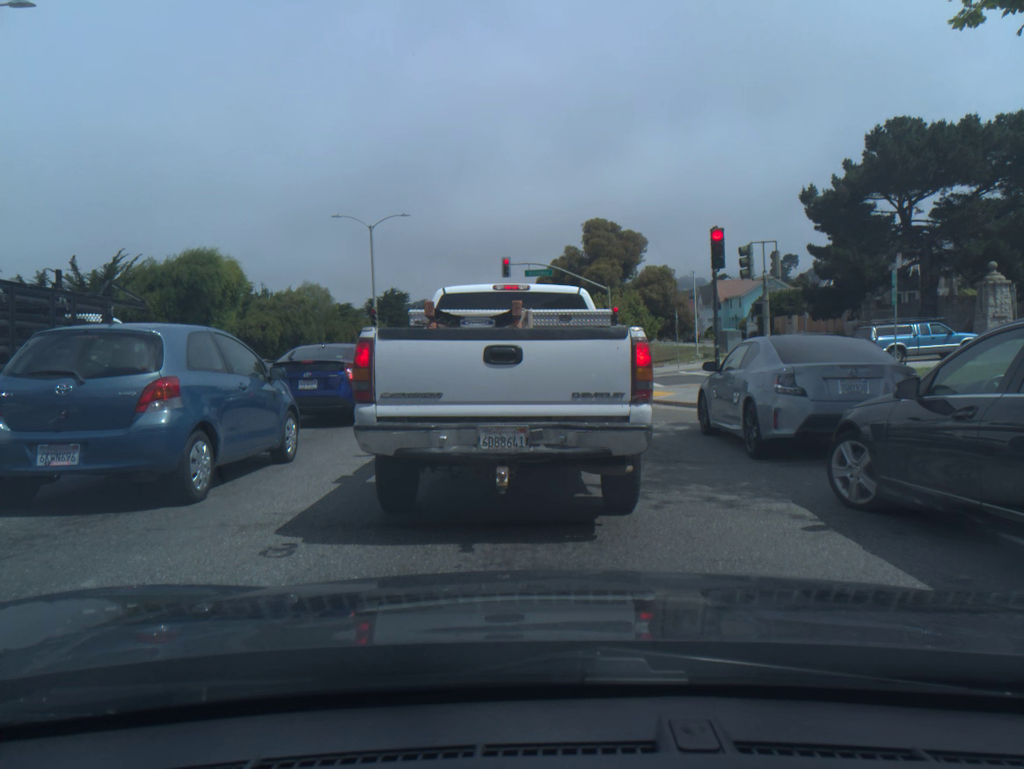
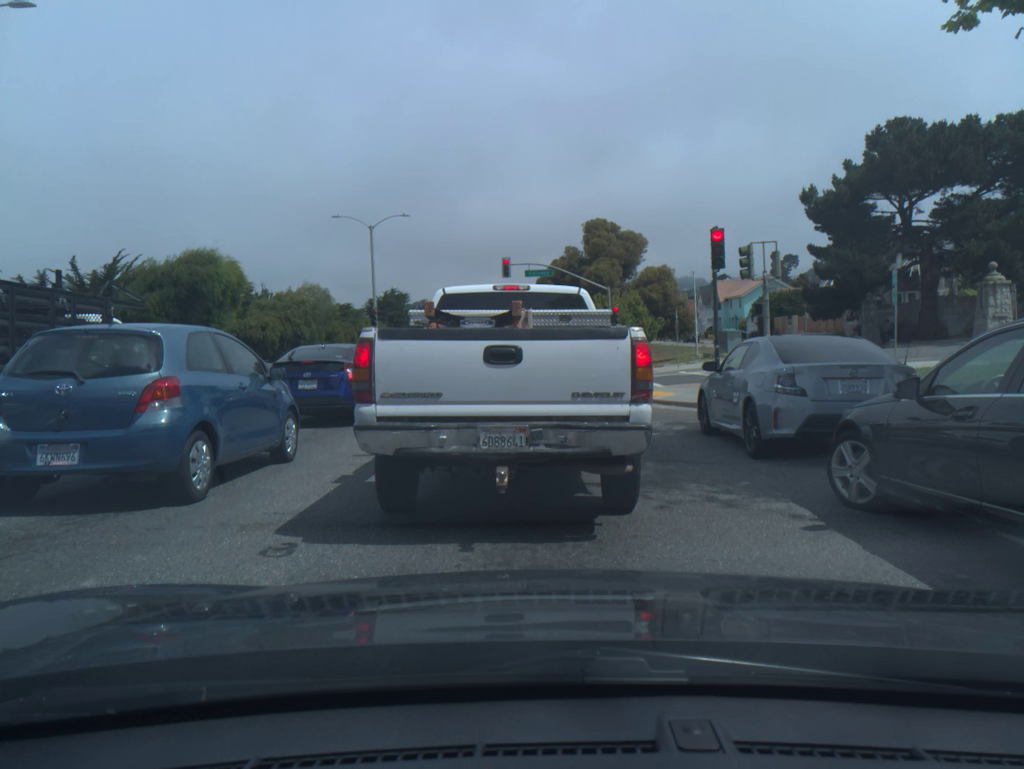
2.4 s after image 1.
(0.0, 0.0) m; 0°
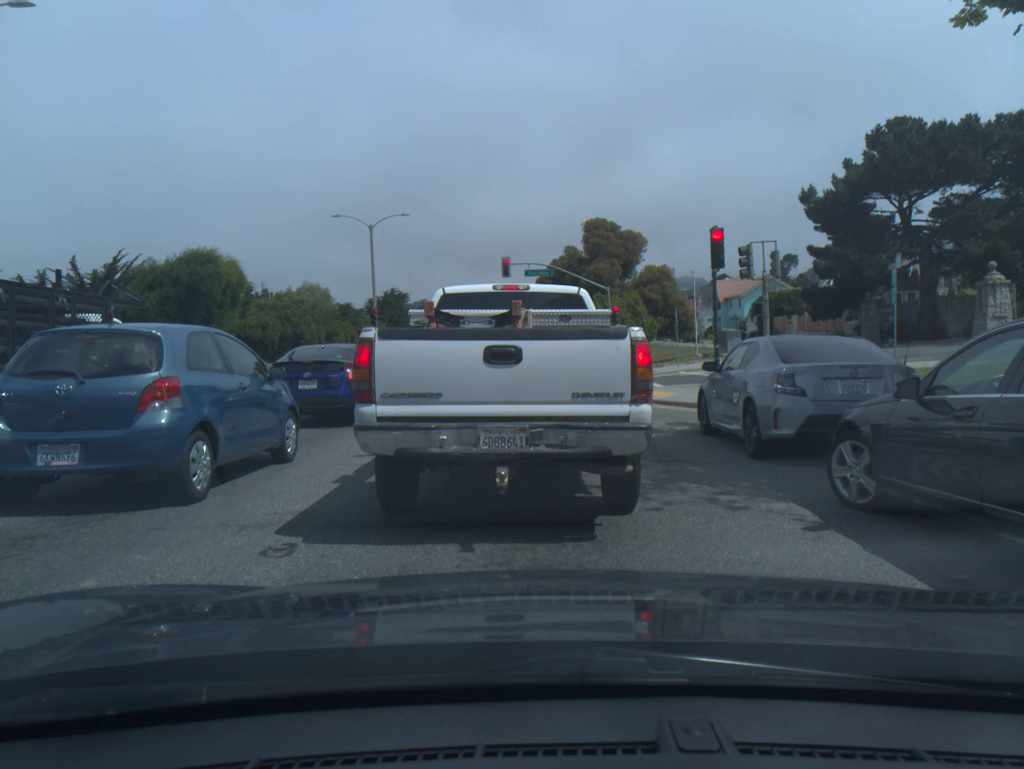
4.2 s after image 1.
(0.0, 0.0) m; 0°
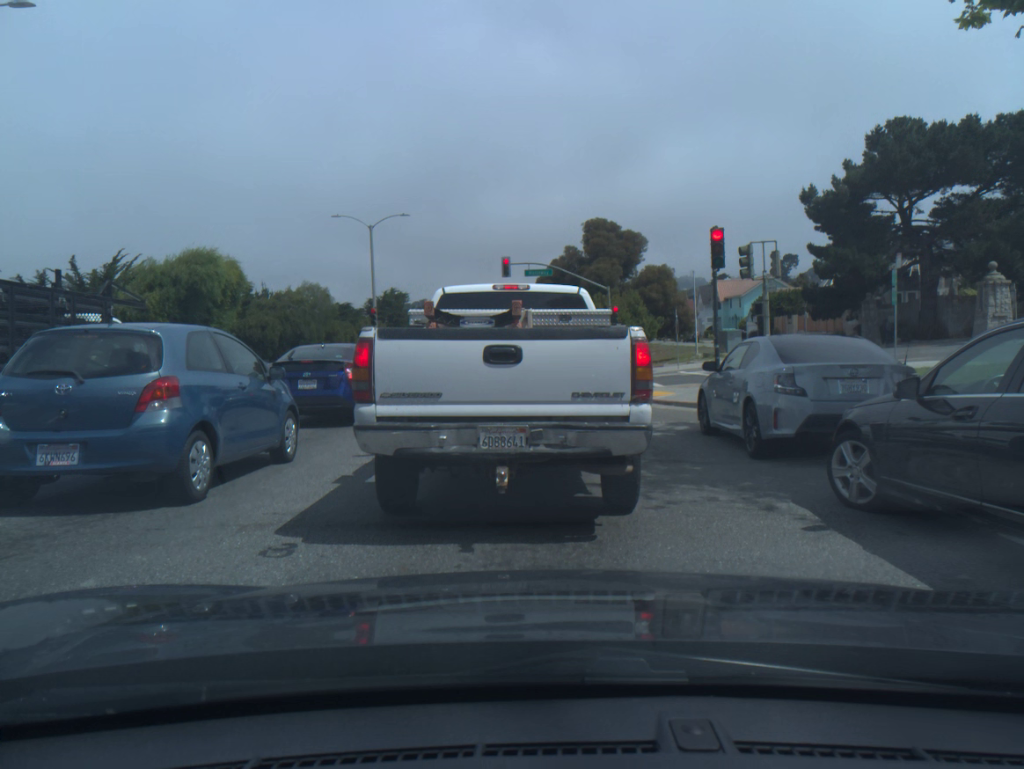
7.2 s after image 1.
(-0.1, -0.1) m; 0°
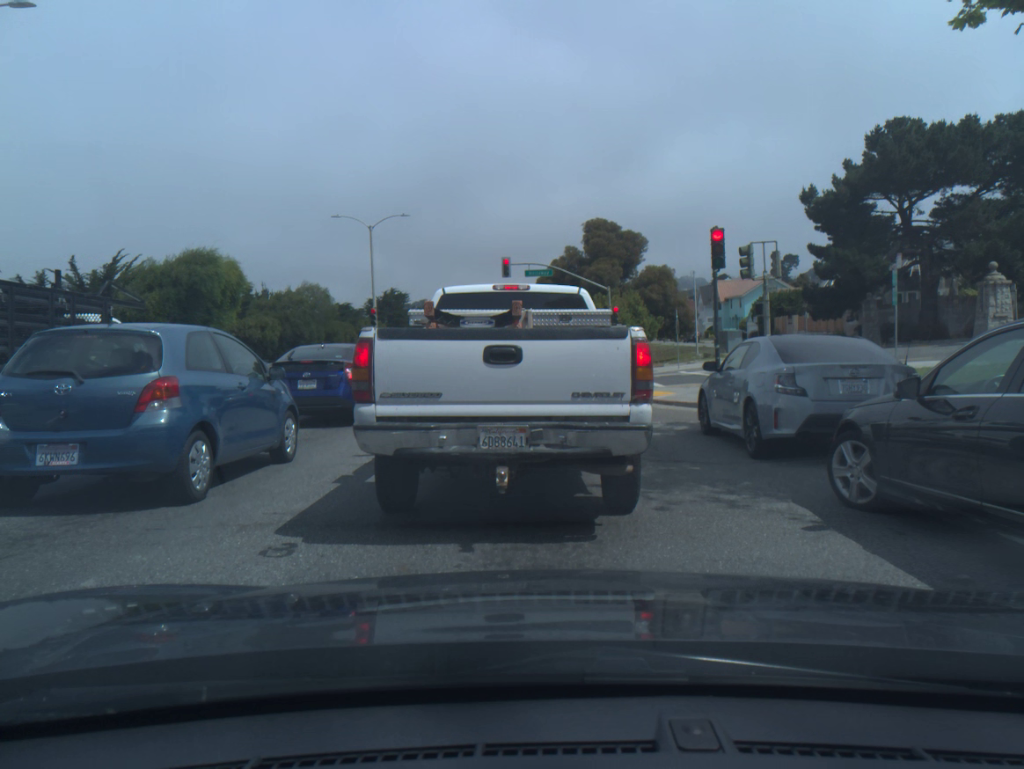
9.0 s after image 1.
(-0.1, -0.1) m; 0°
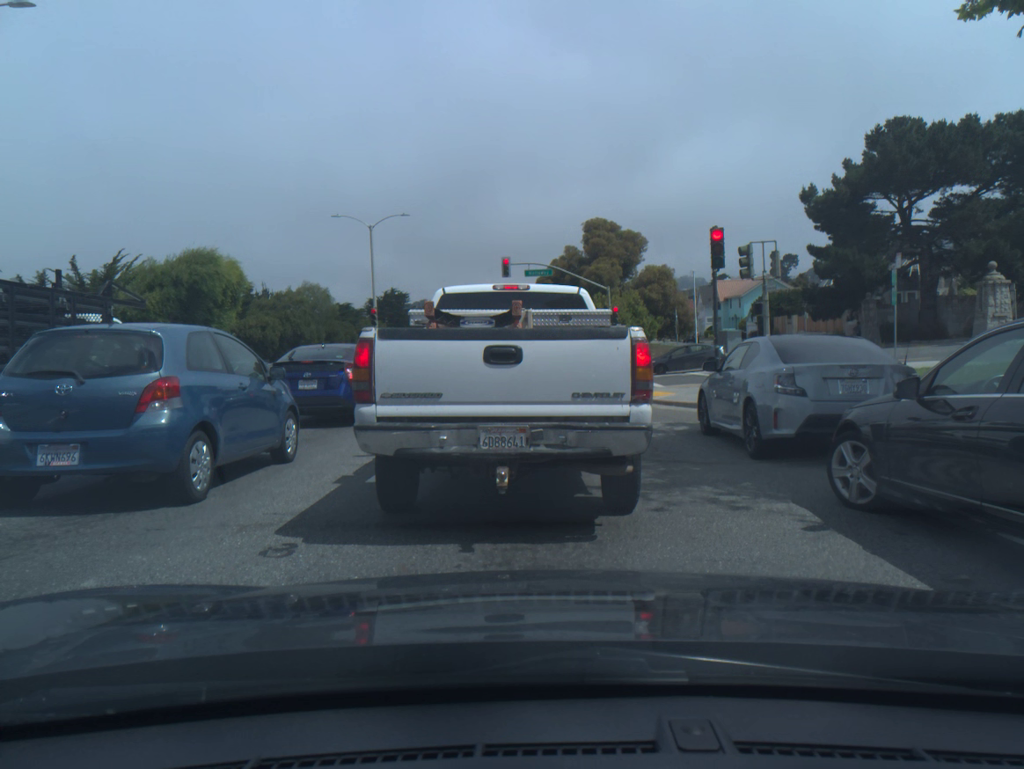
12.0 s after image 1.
(-0.1, -0.1) m; 0°
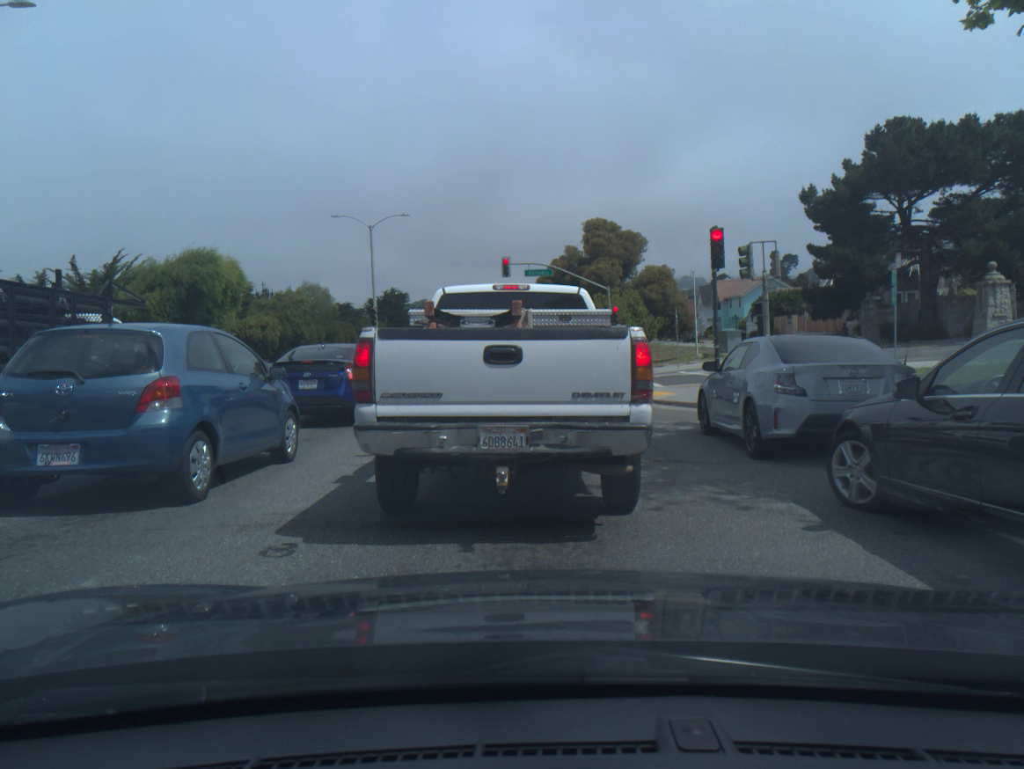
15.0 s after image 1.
(0.0, 0.0) m; 0°
